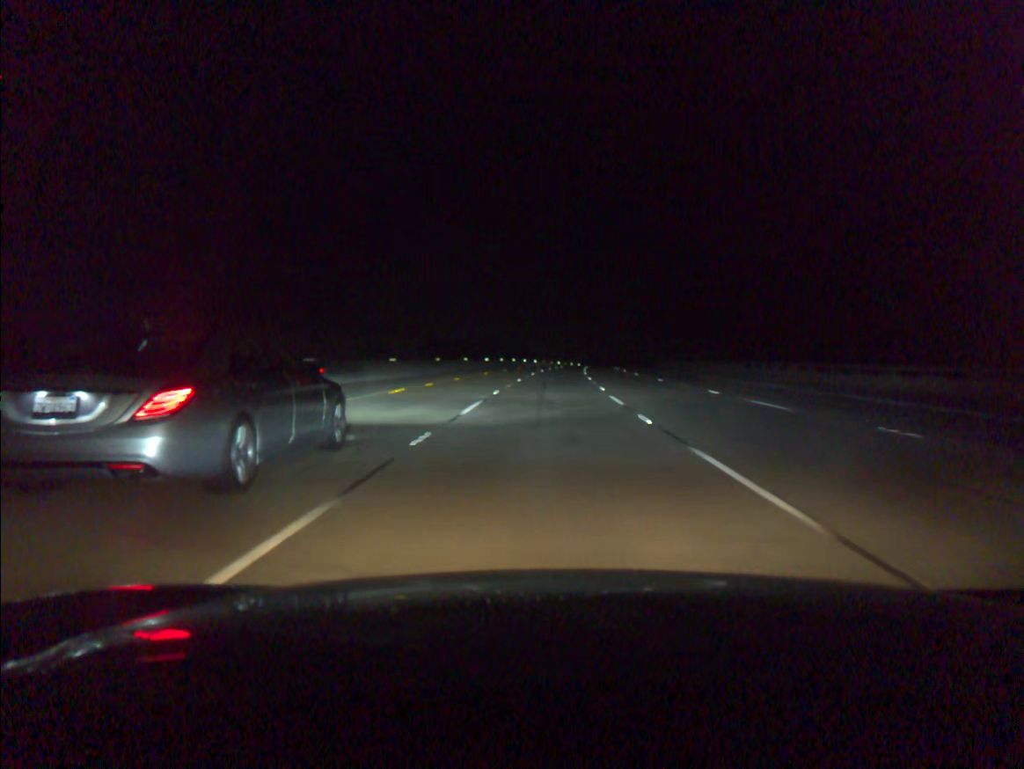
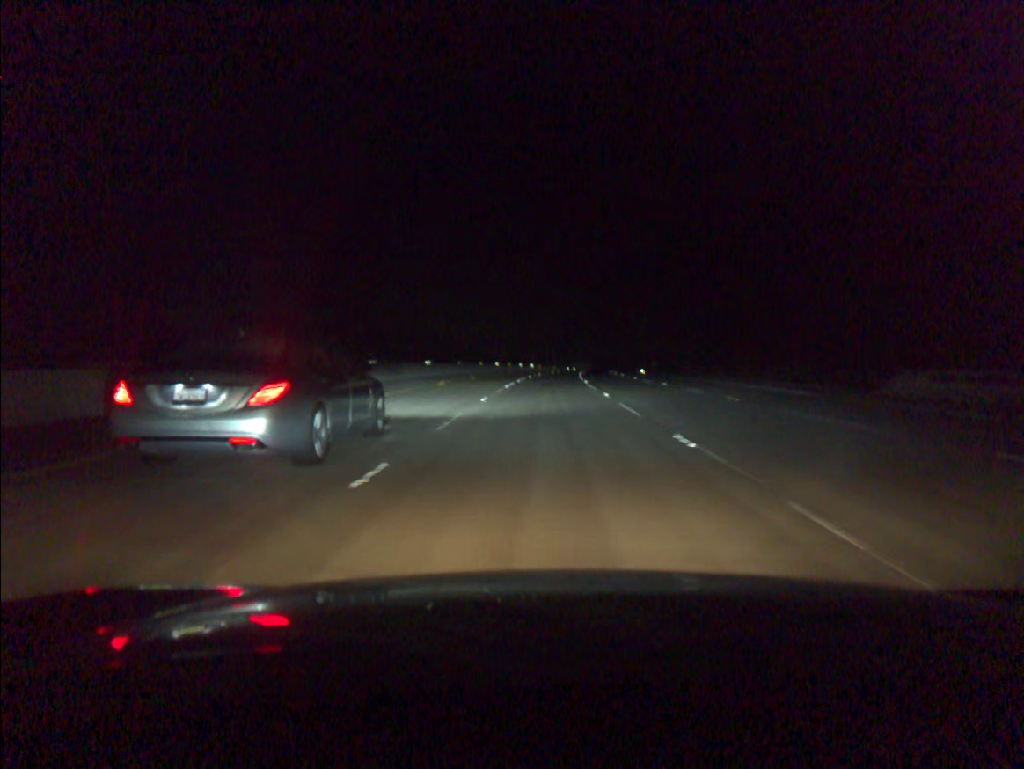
(+3.1, +91.0) m; +4°
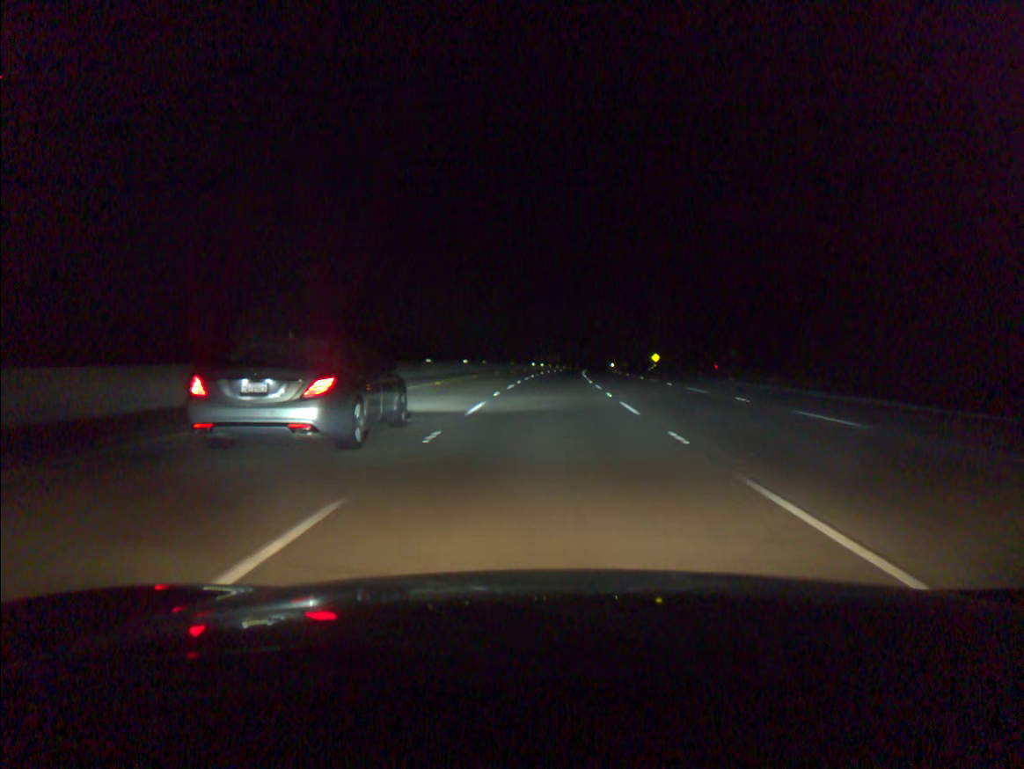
(+1.7, +73.2) m; +3°
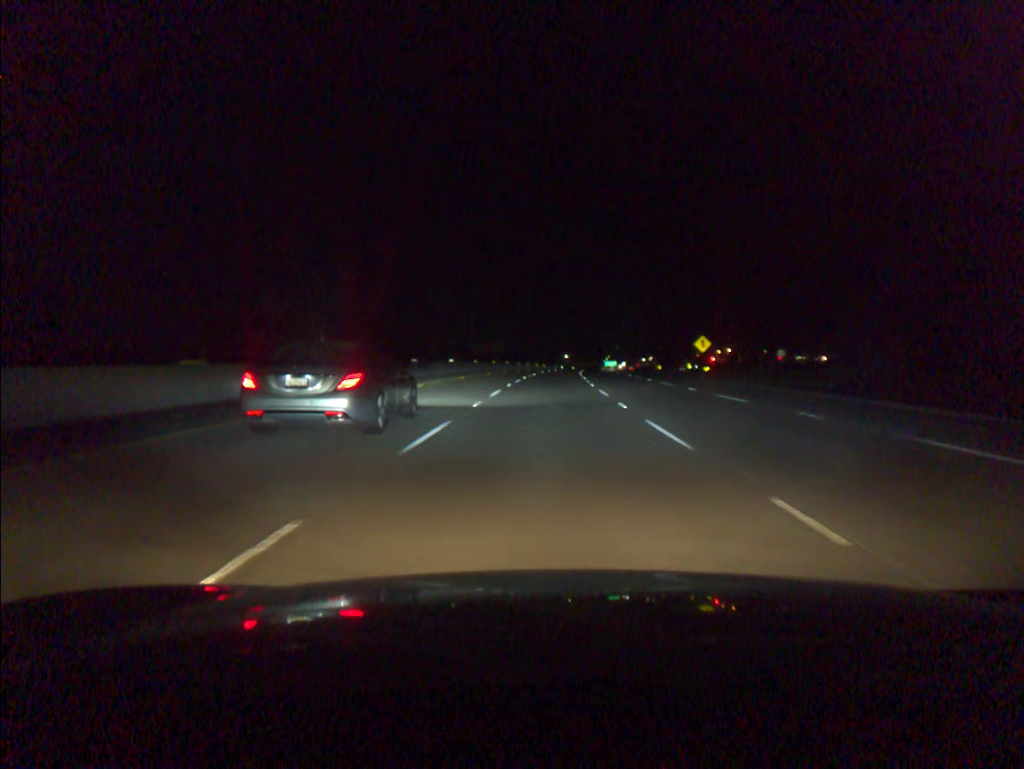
(+3.3, +91.9) m; +4°
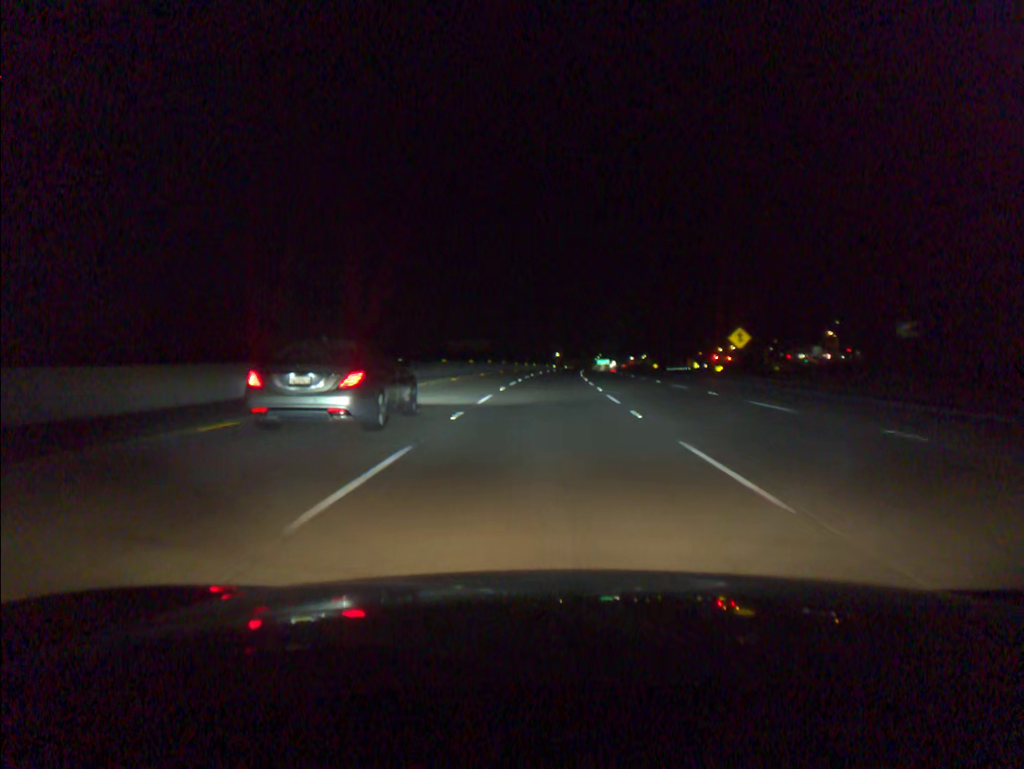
(+0.1, +18.4) m; +1°
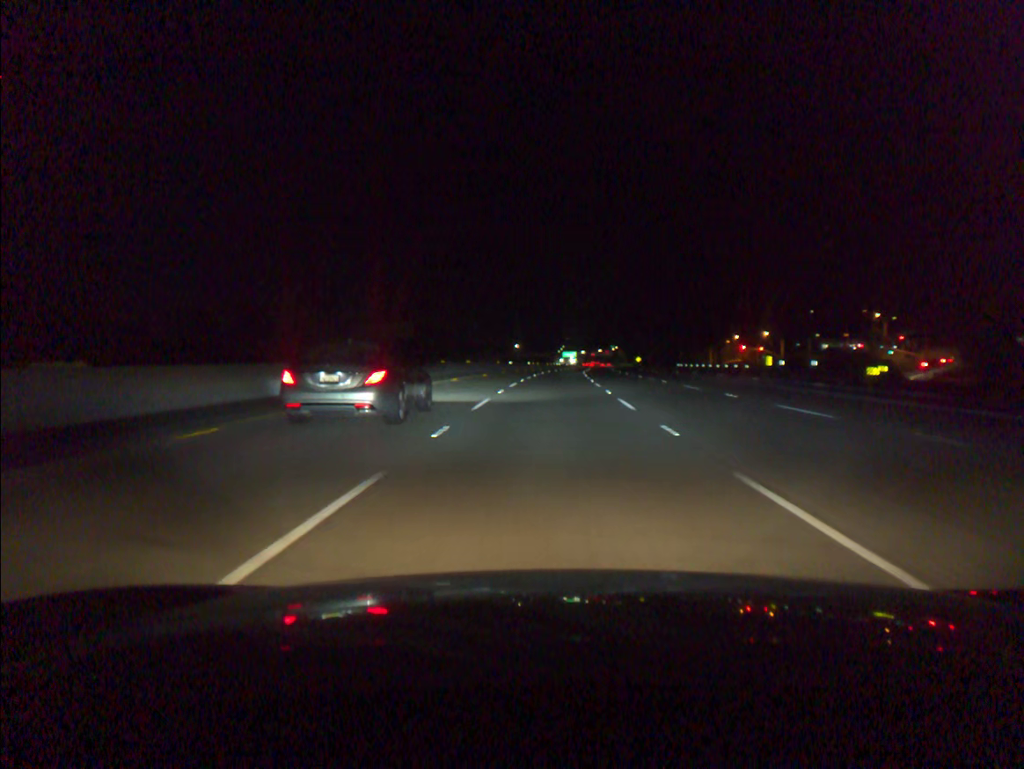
(+1.8, +73.7) m; +3°
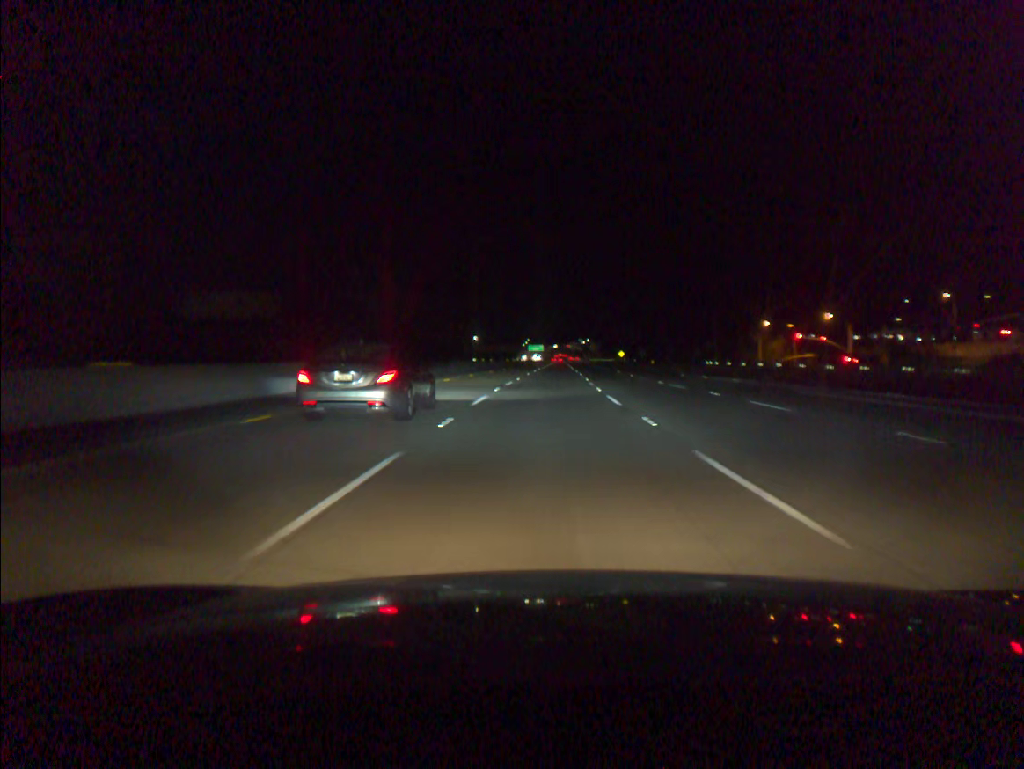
(+1.3, +55.3) m; +3°
